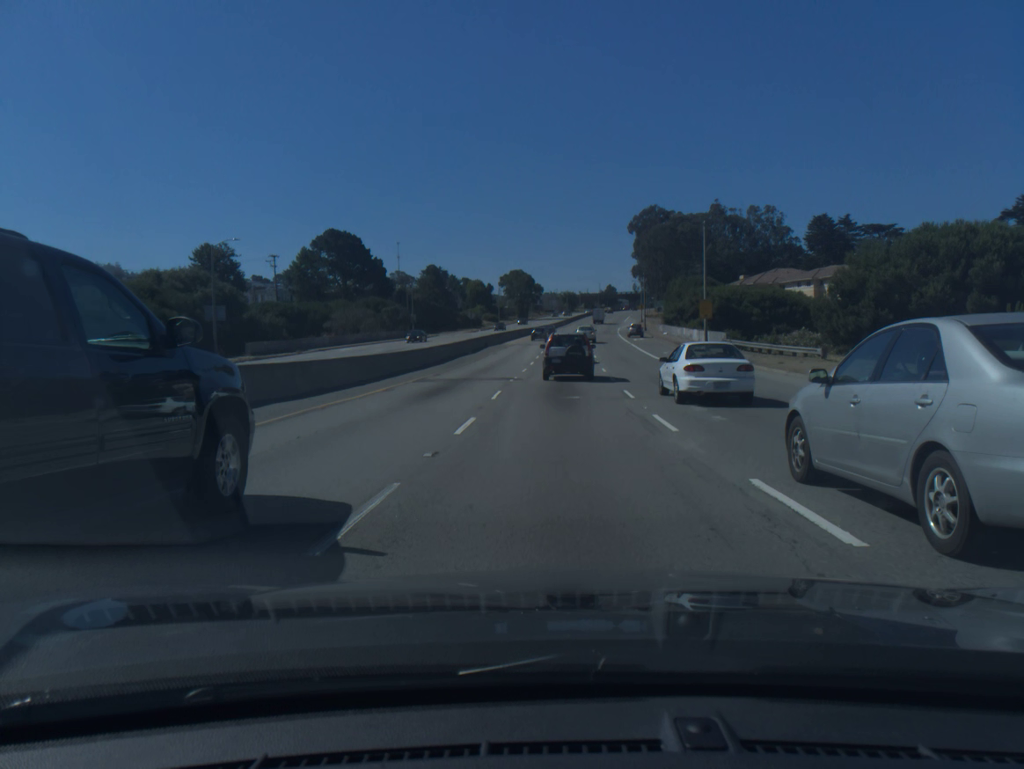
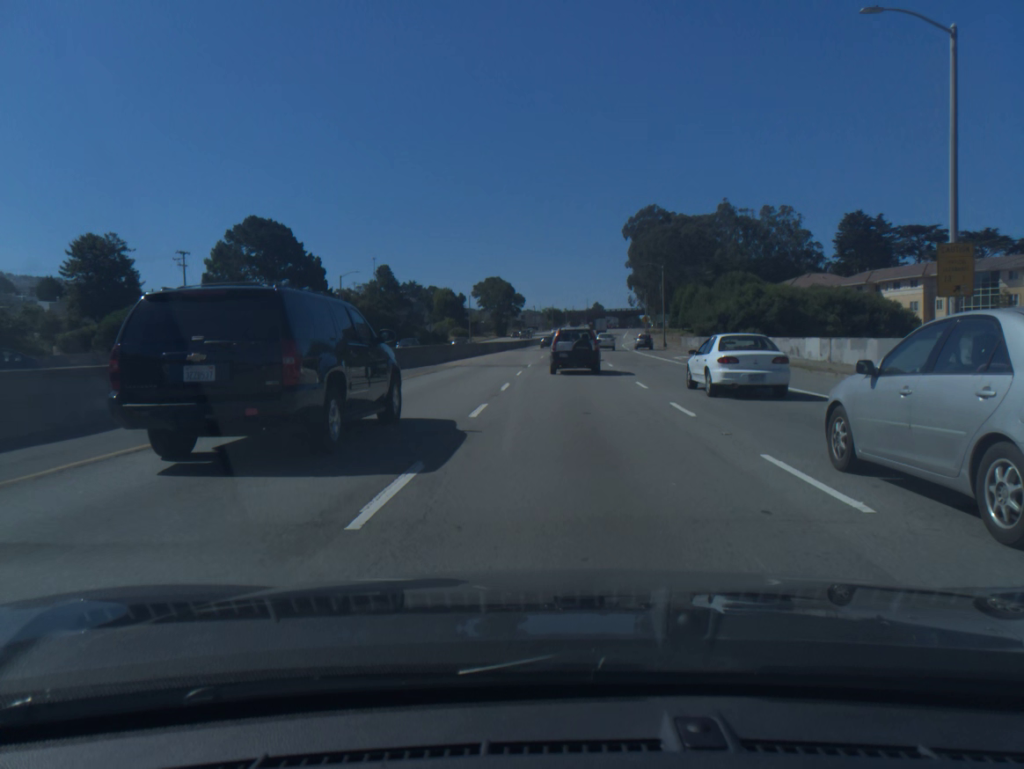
(+0.4, +36.0) m; +1°
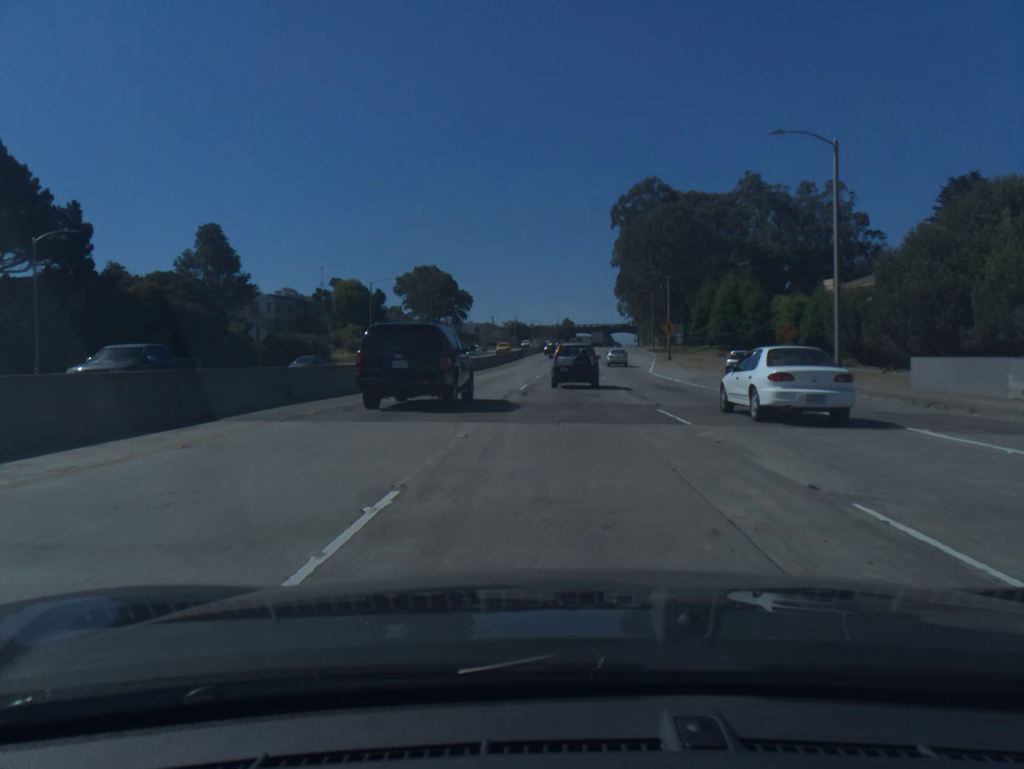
(+1.4, +61.3) m; +2°
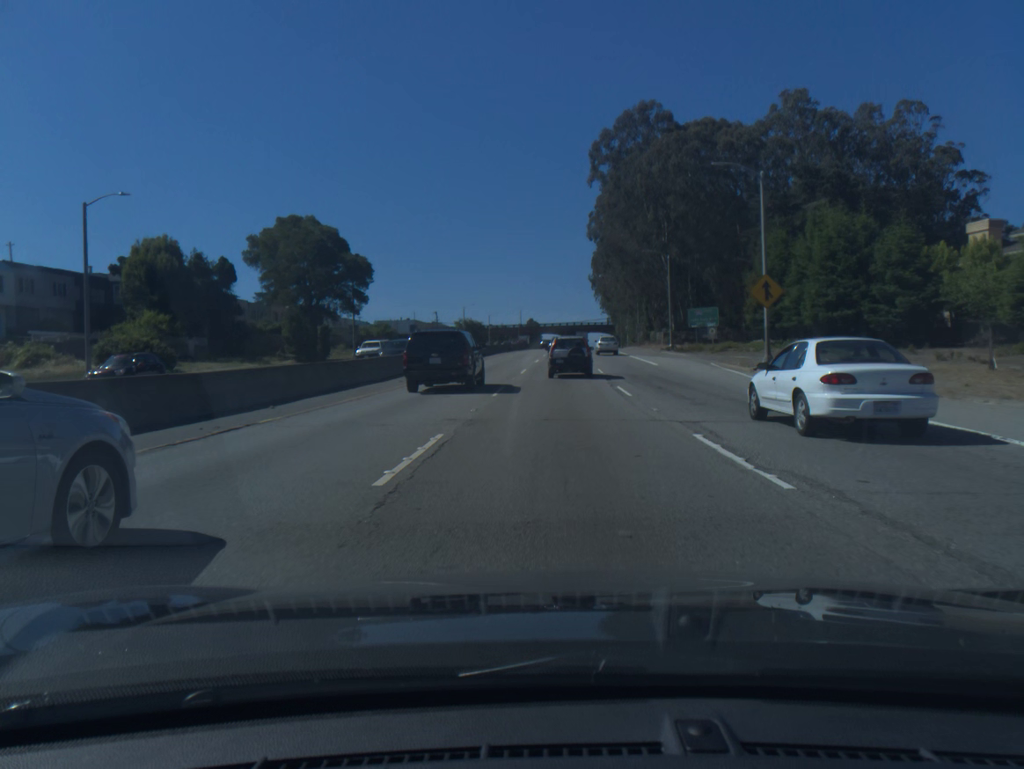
(+1.4, +49.1) m; +3°
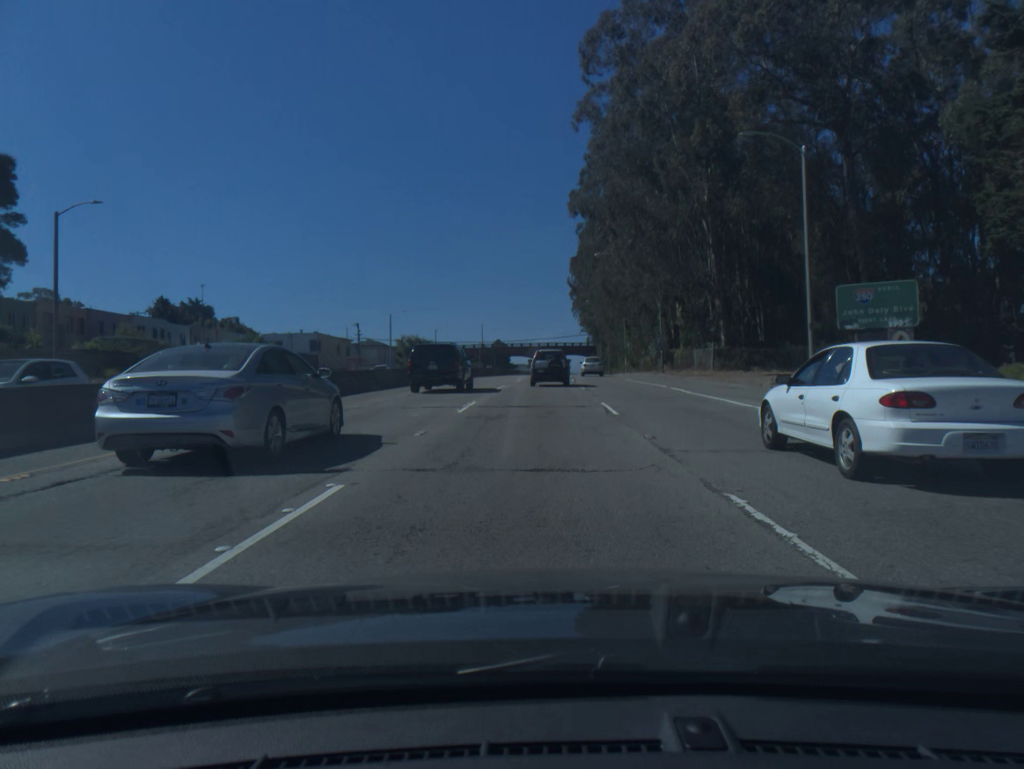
(+1.2, +48.0) m; +2°
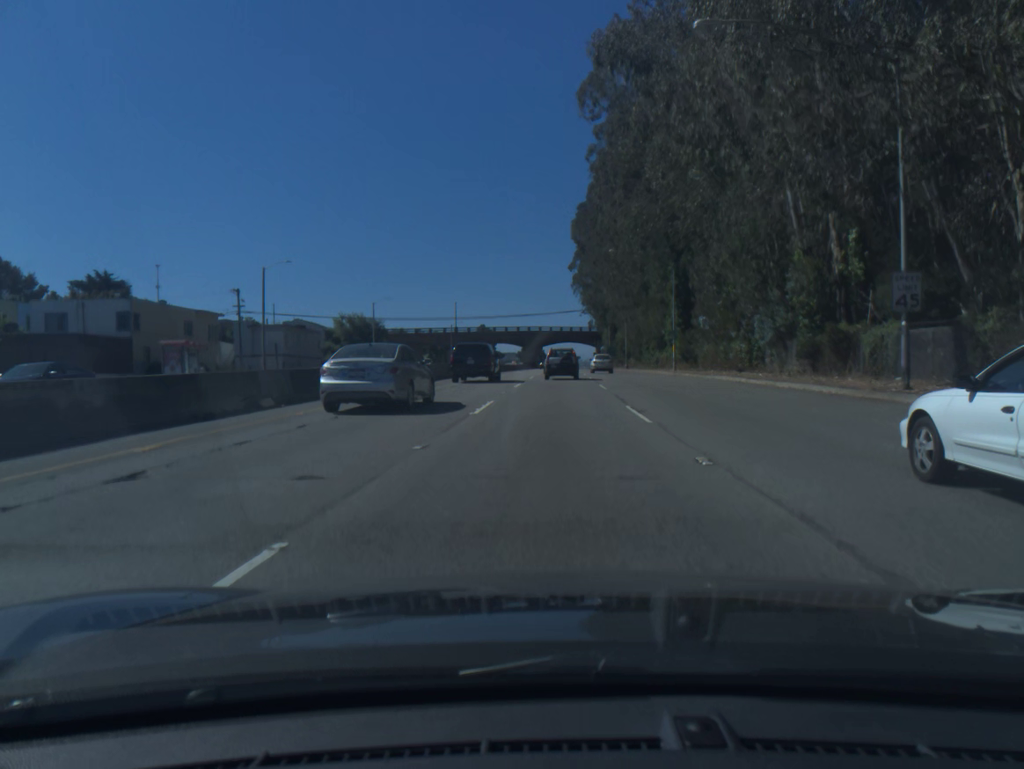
(-0.1, +46.8) m; 0°
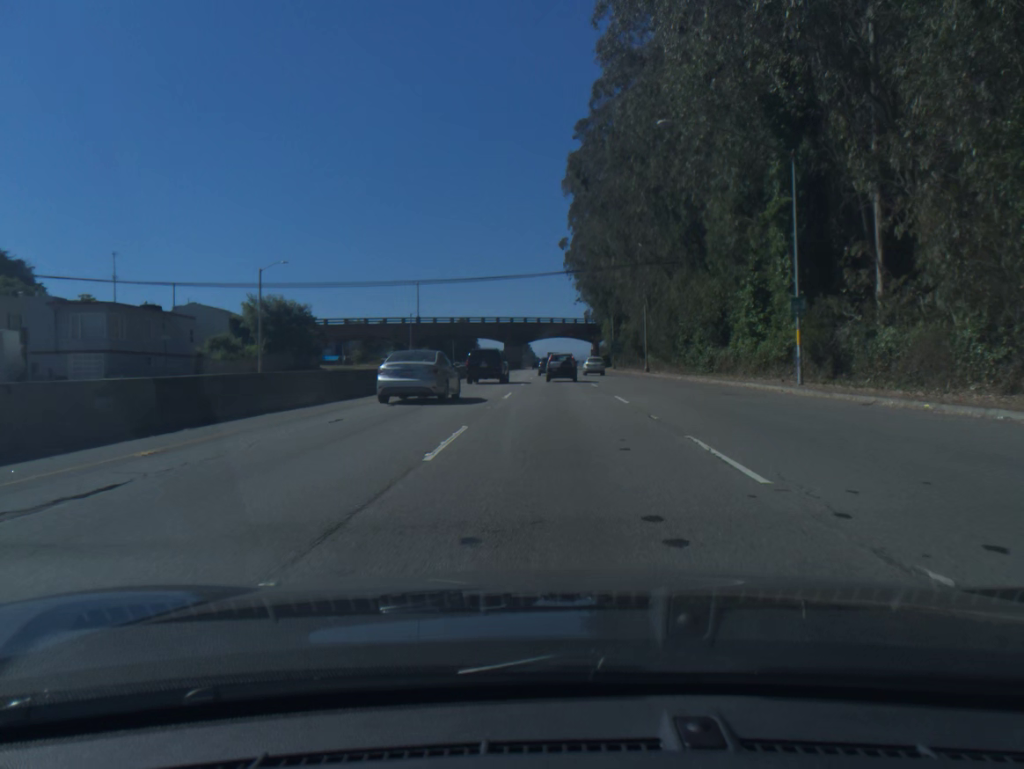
(+0.4, +35.9) m; +1°
